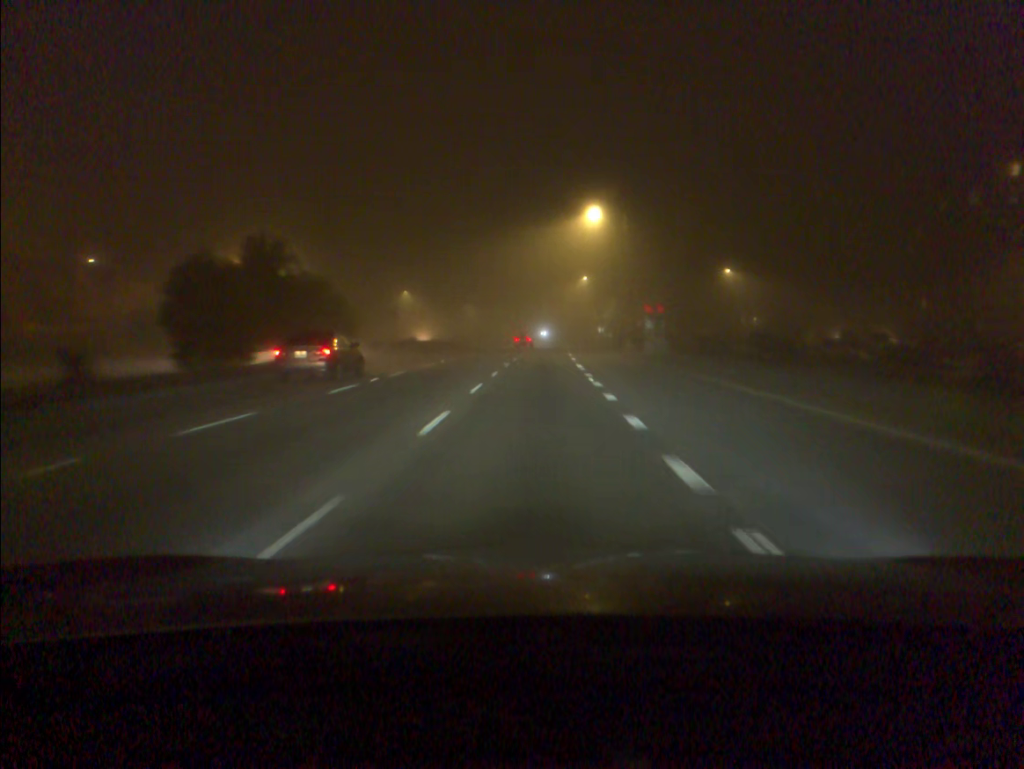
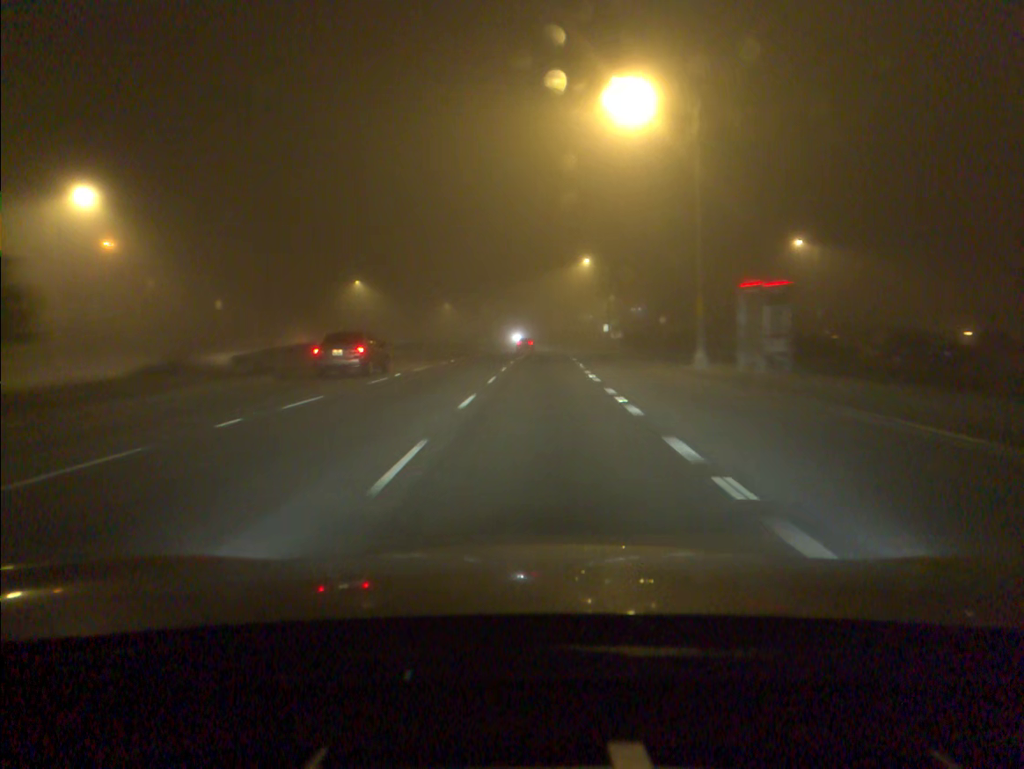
(+0.2, +25.9) m; +1°
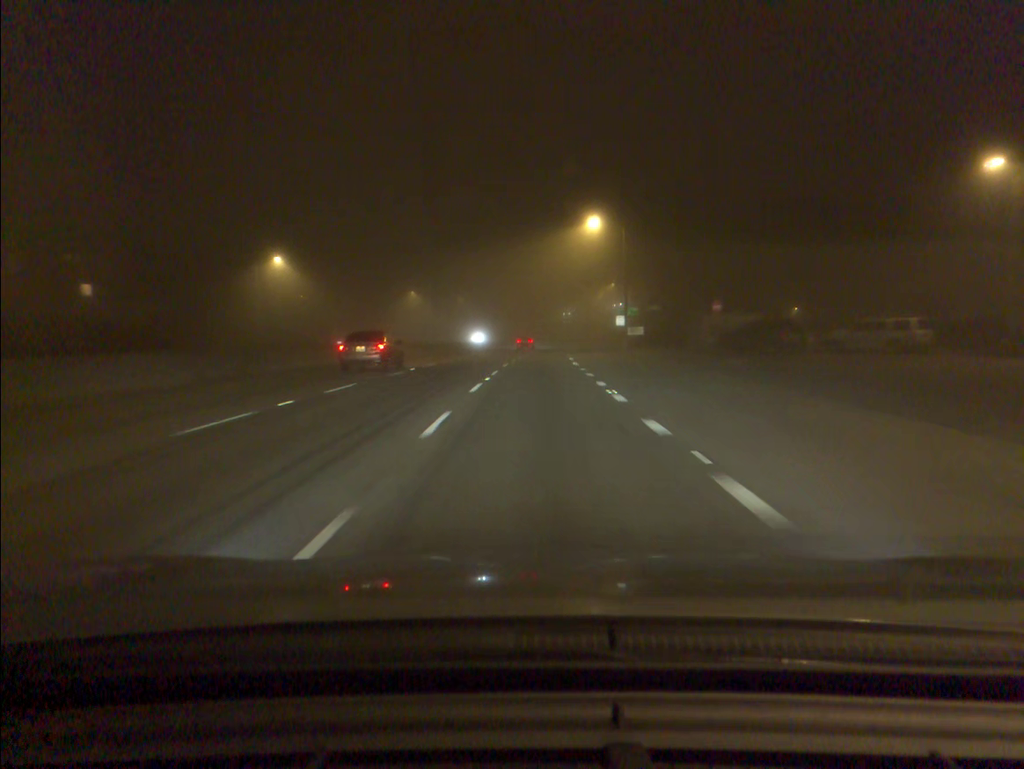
(+0.2, +26.1) m; +1°
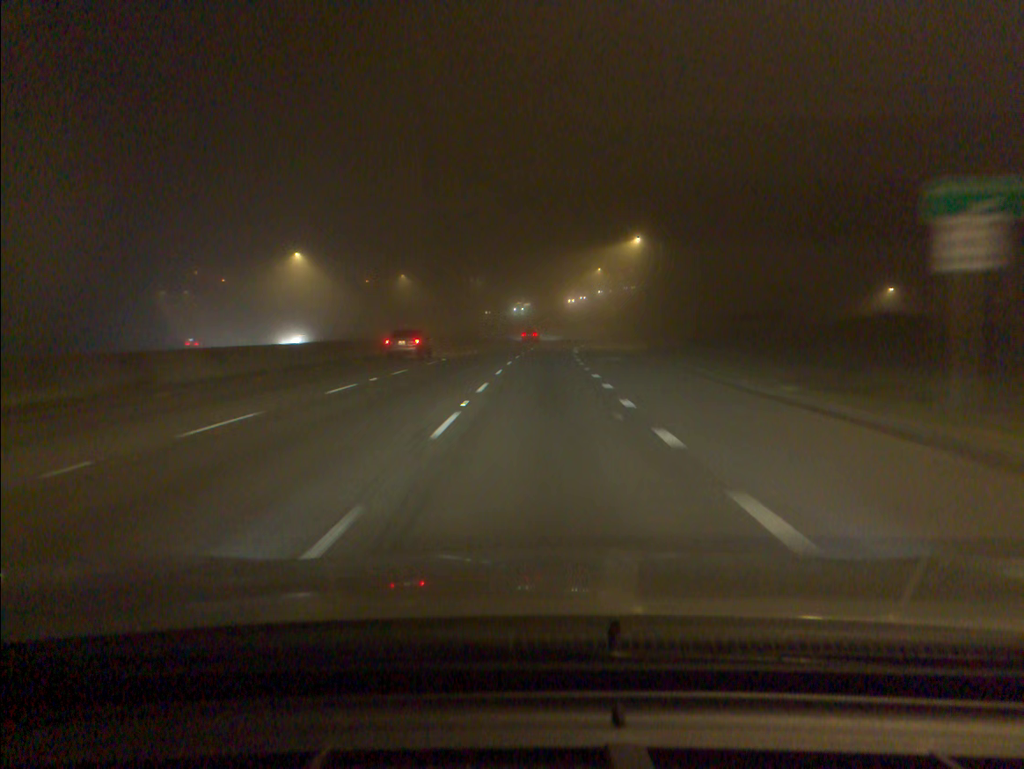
(+0.8, +51.6) m; +2°
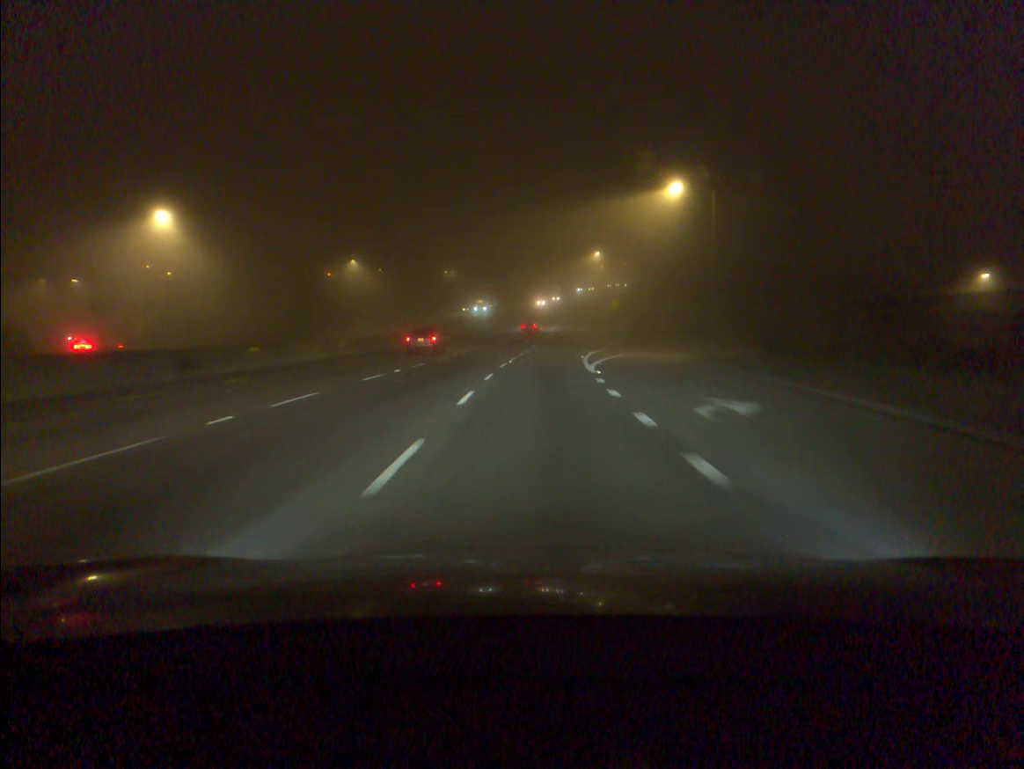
(+0.3, +25.7) m; +1°
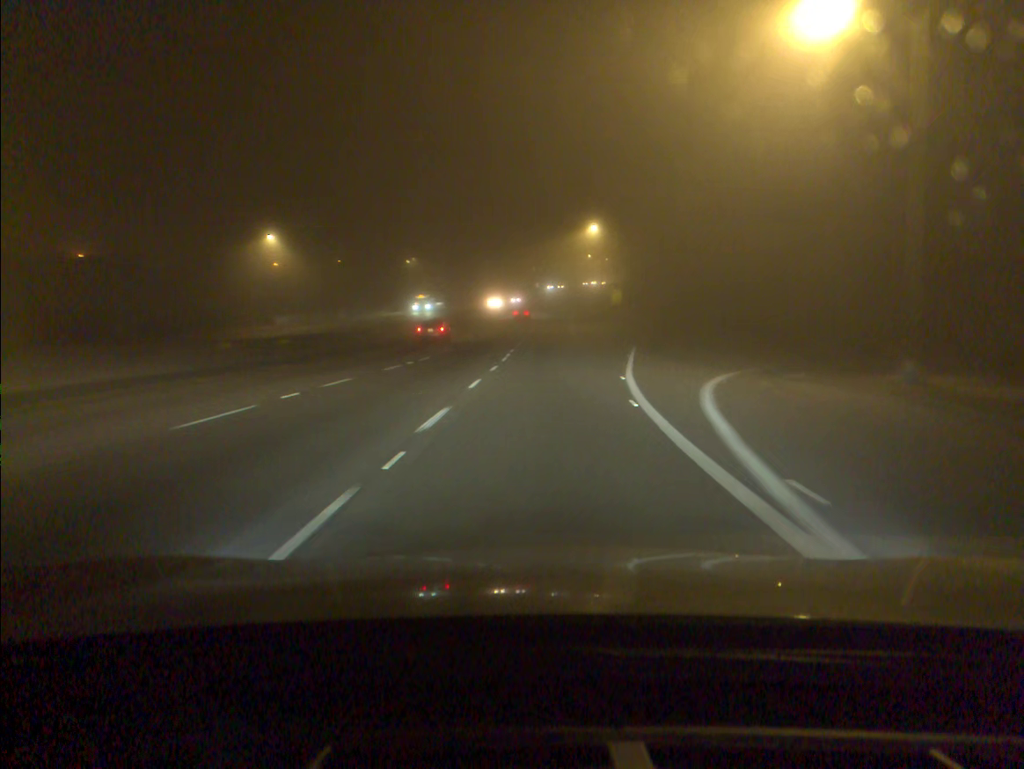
(+0.3, +25.7) m; +2°
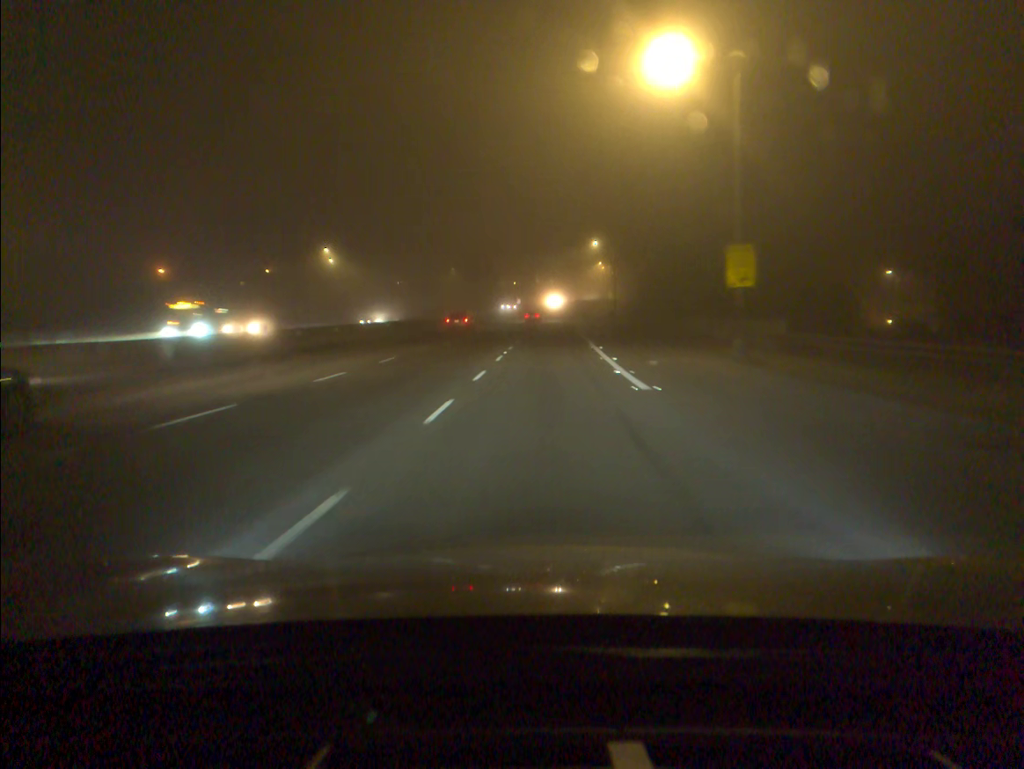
(+1.2, +51.4) m; +1°
